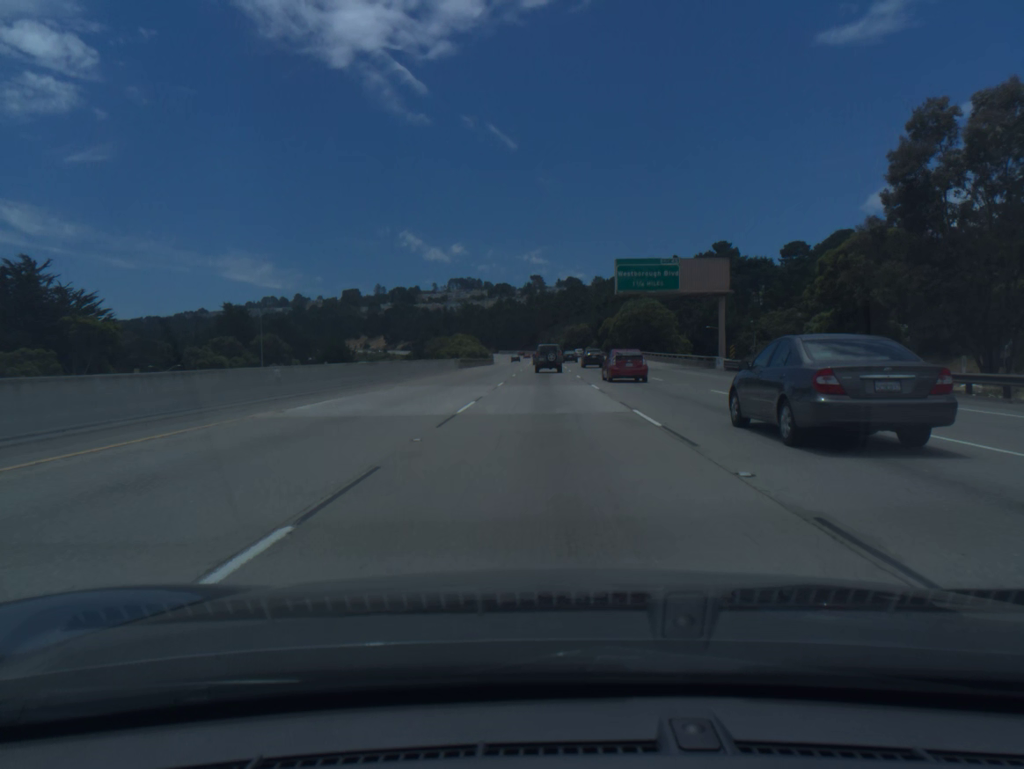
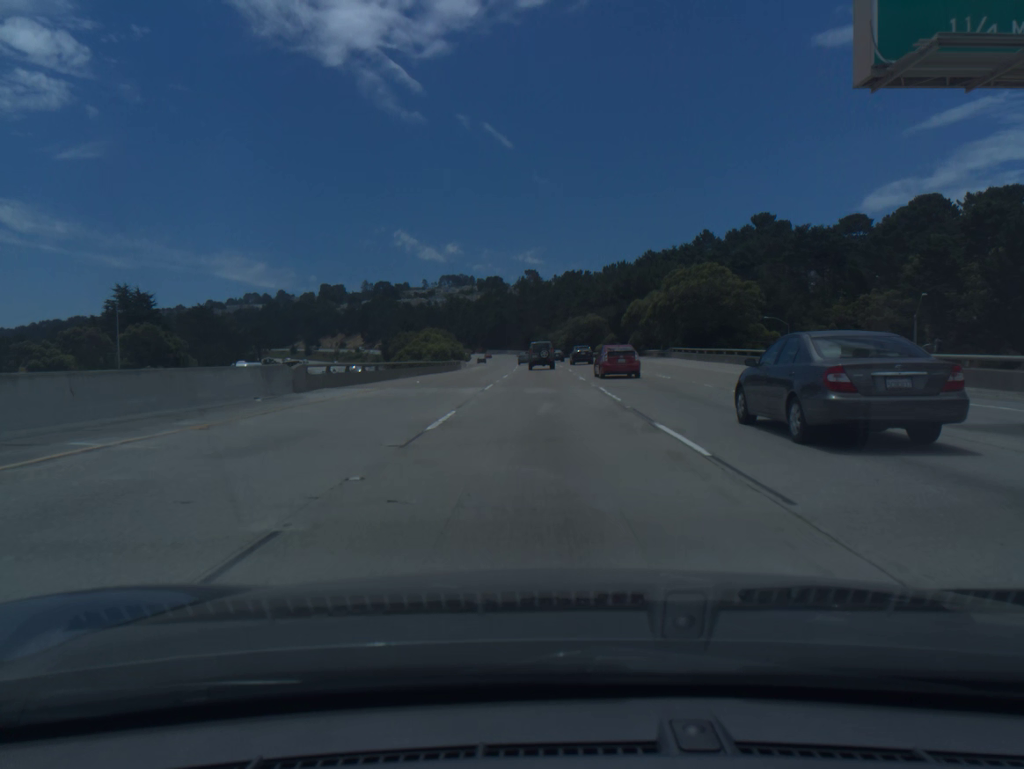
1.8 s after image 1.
(+0.1, +47.7) m; 0°
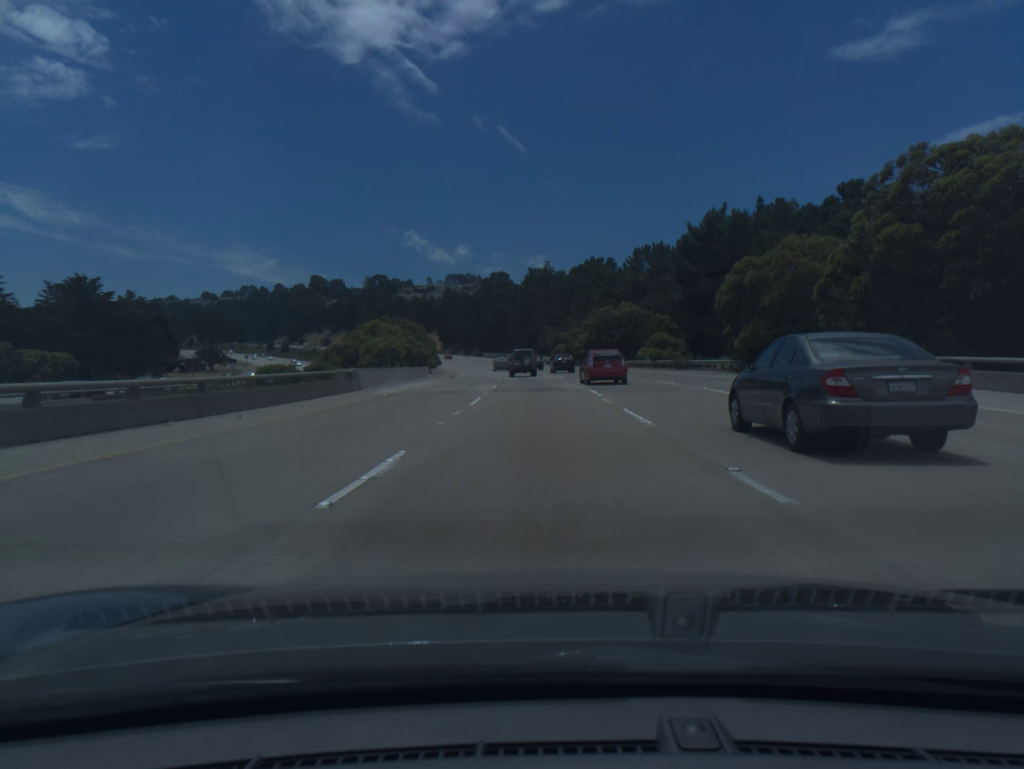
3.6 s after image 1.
(-0.1, +47.9) m; -1°
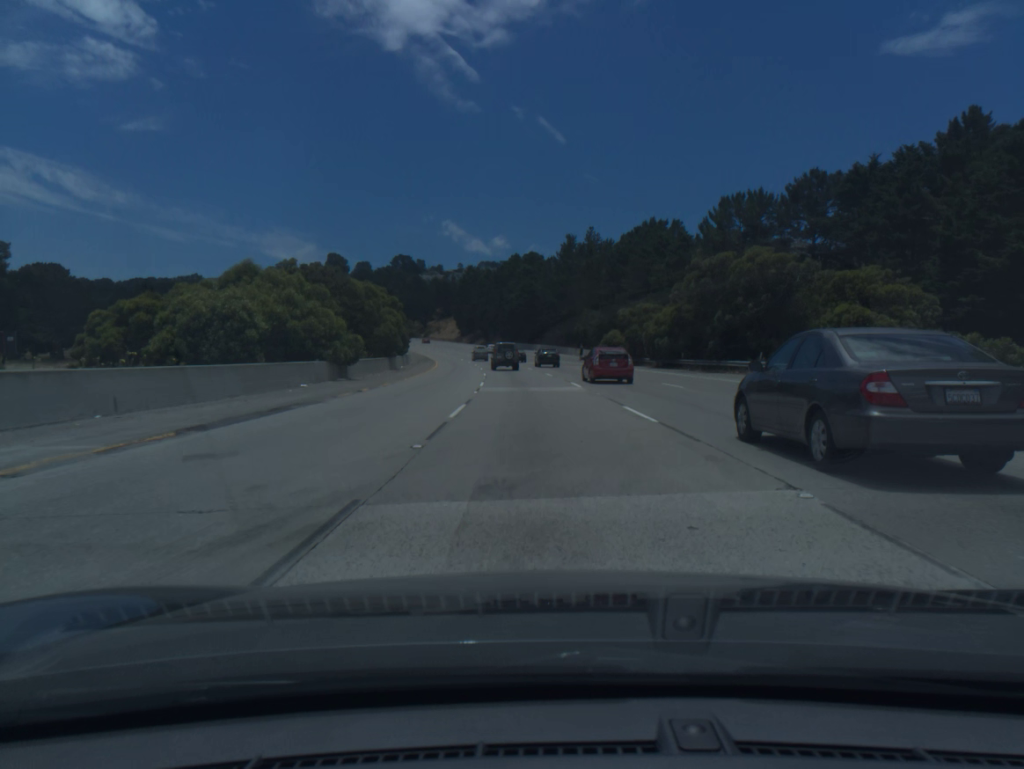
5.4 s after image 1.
(-0.9, +47.9) m; -2°
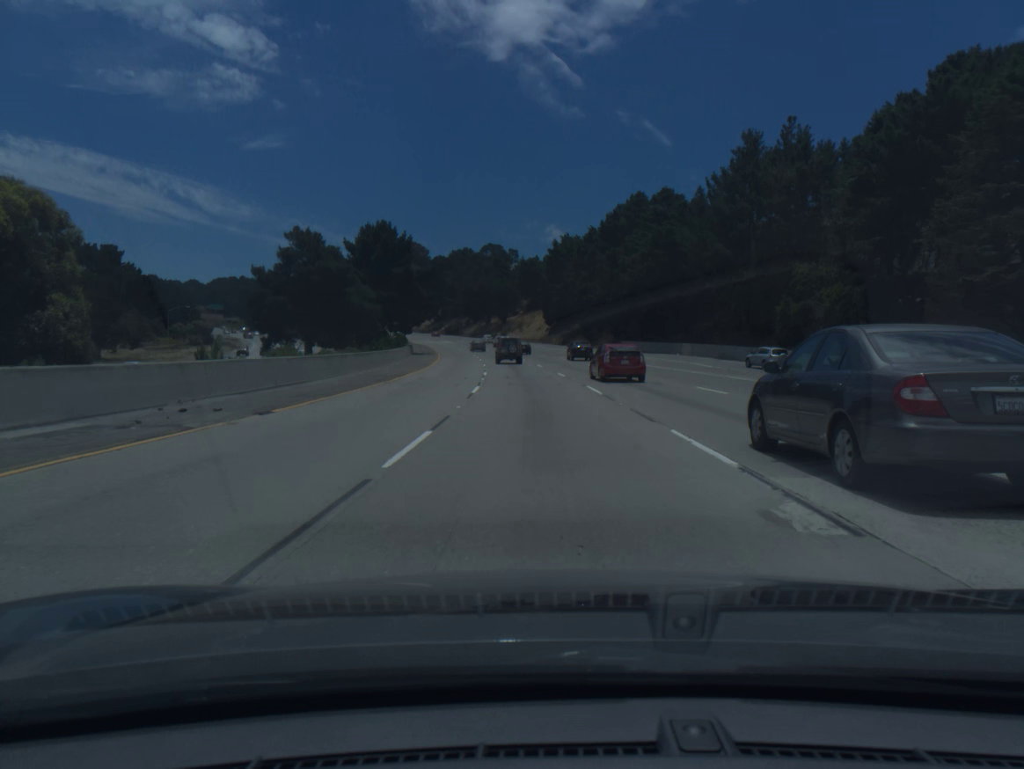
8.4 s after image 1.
(-4.8, +79.3) m; -7°
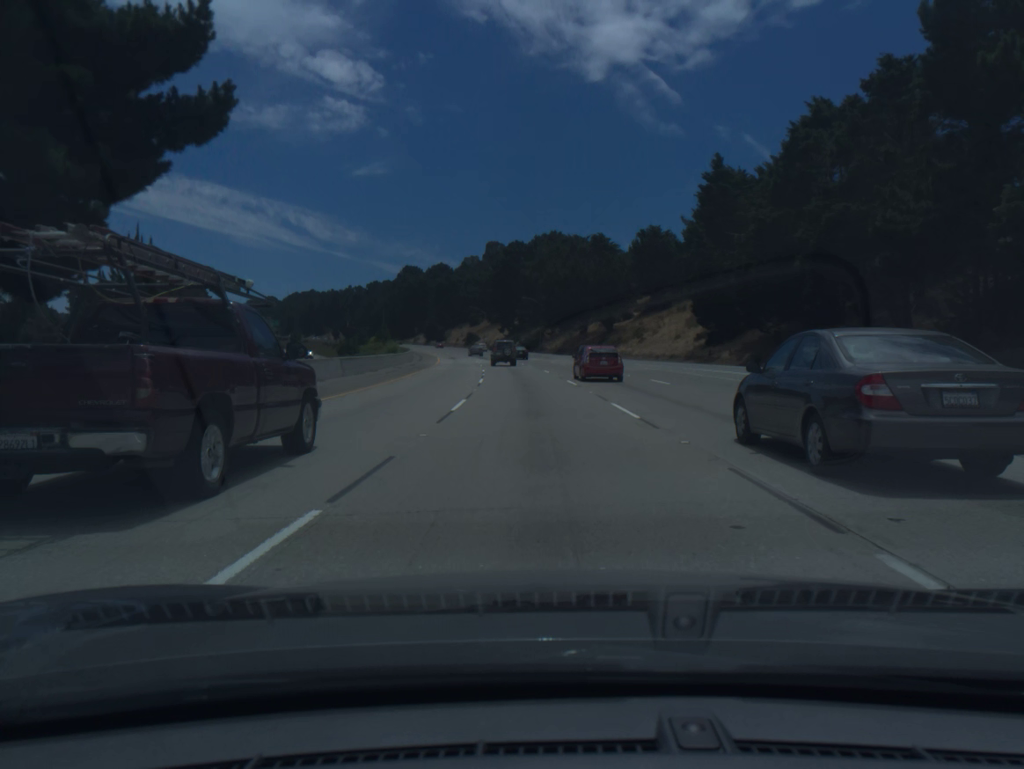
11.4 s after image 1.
(-4.7, +79.0) m; -7°
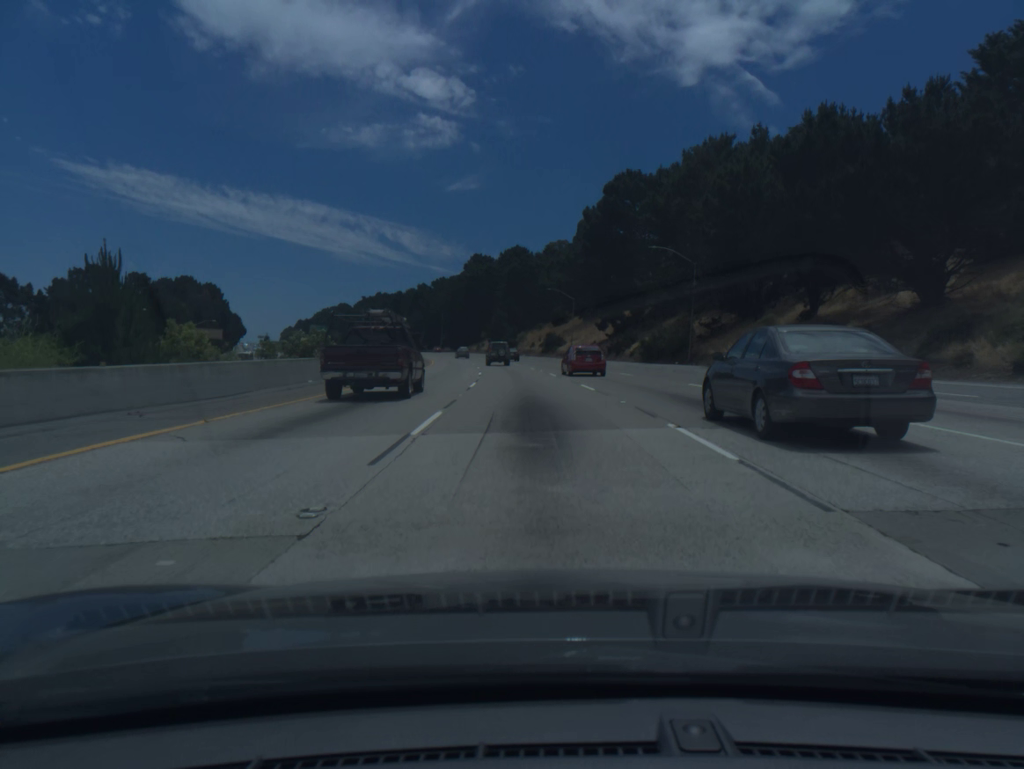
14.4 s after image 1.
(-4.9, +79.3) m; -7°
